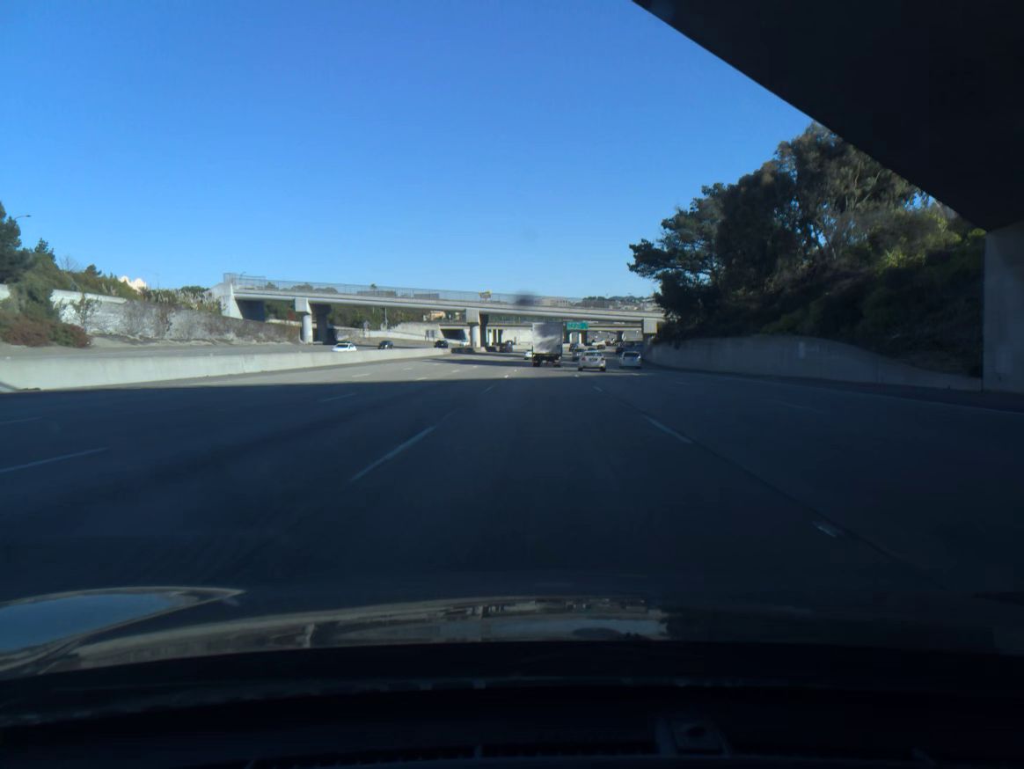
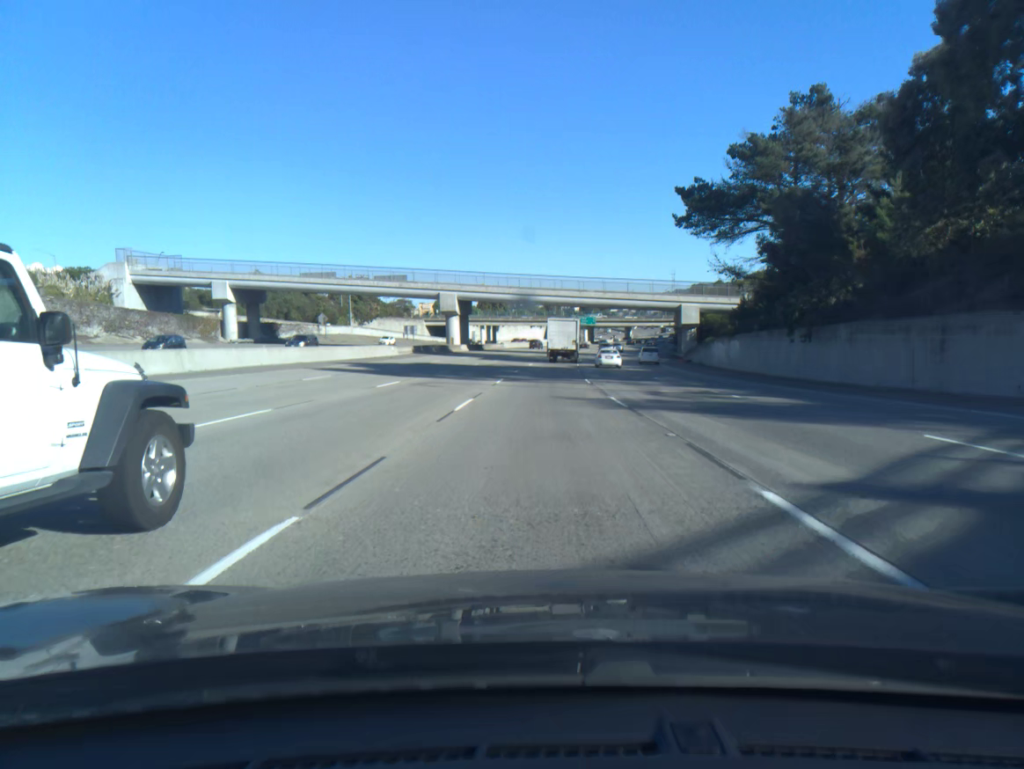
(0.0, +36.4) m; 0°
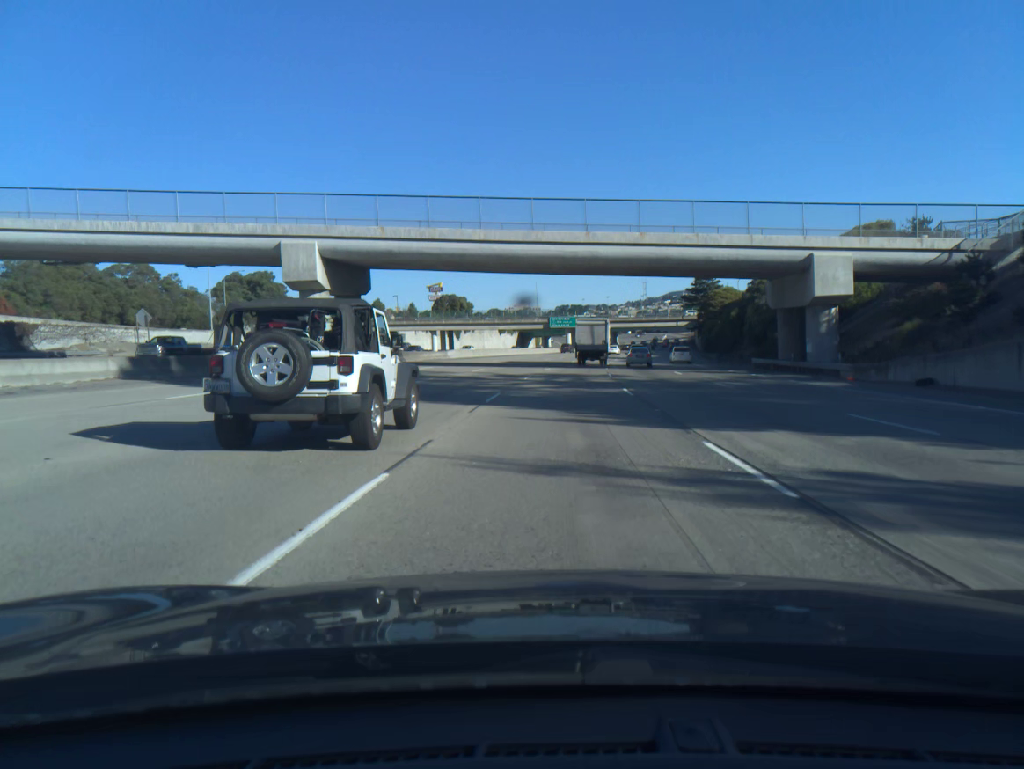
(+0.5, +54.5) m; +2°
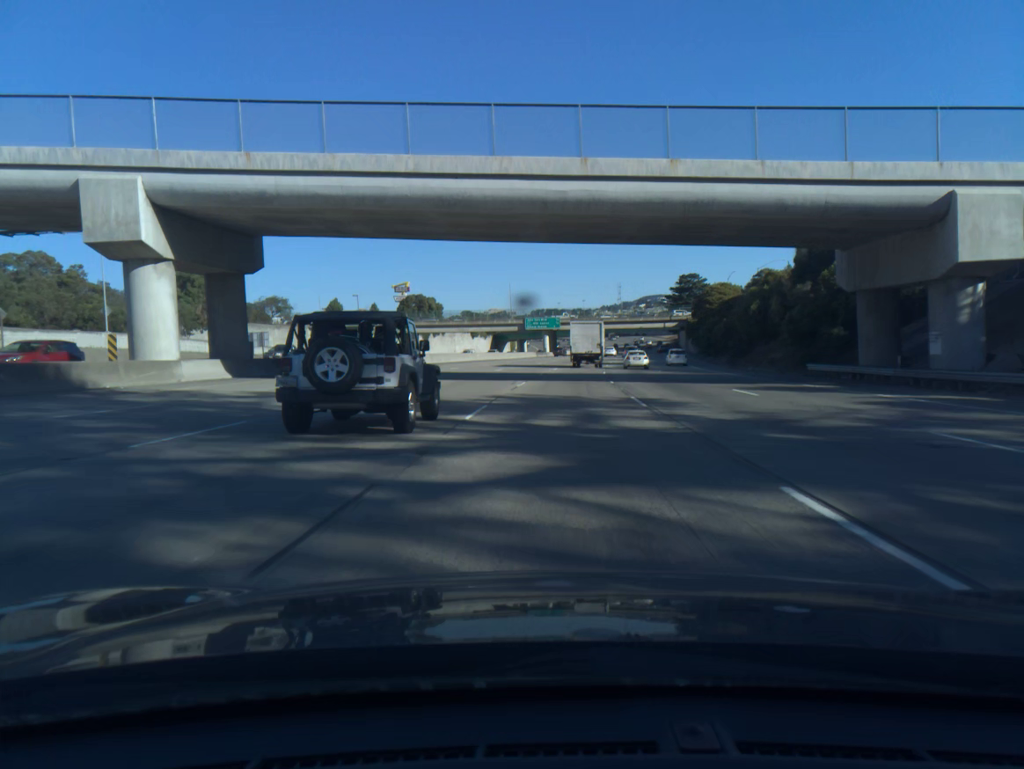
(+0.3, +18.1) m; +2°
